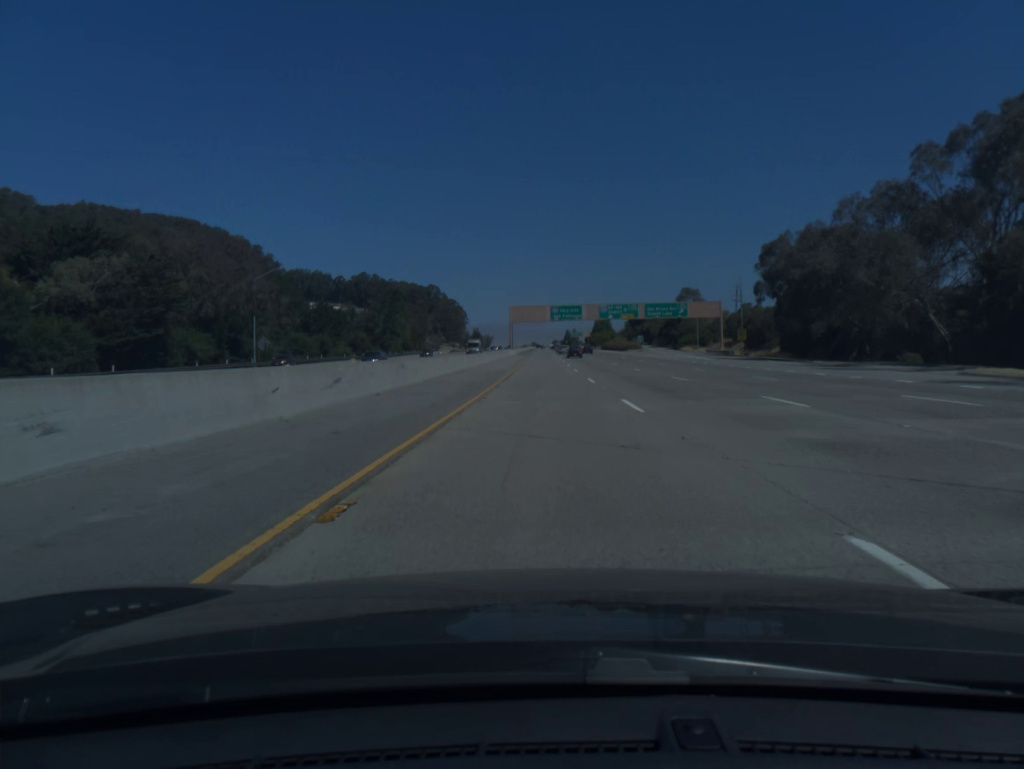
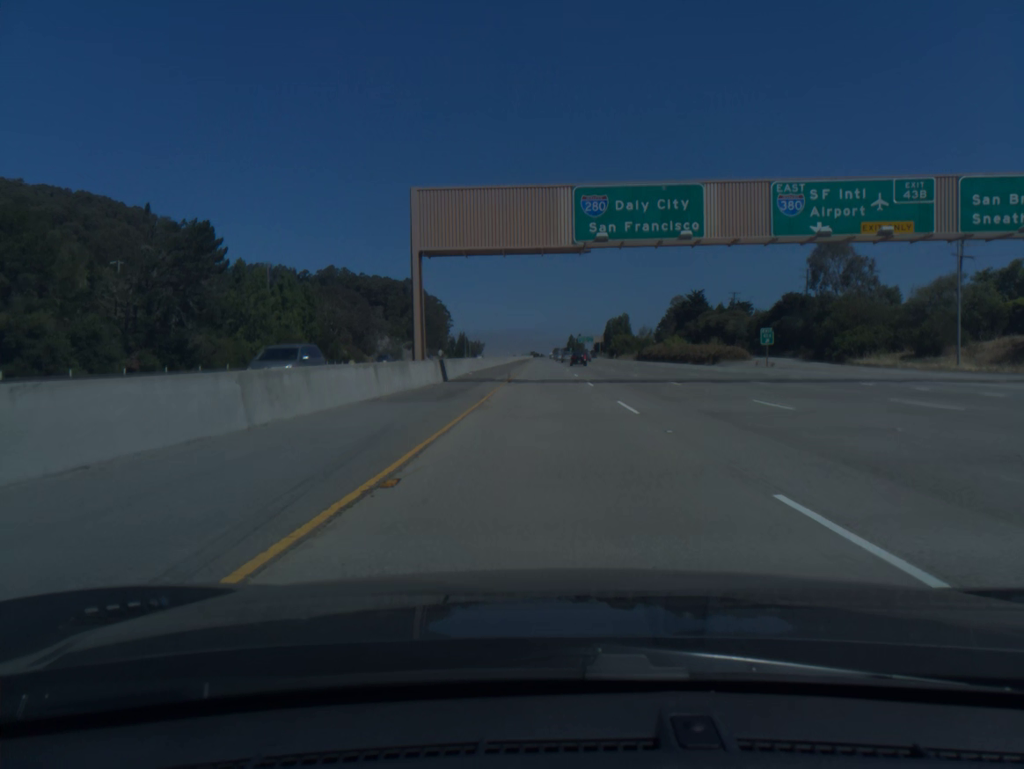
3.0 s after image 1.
(0.0, +101.2) m; 0°
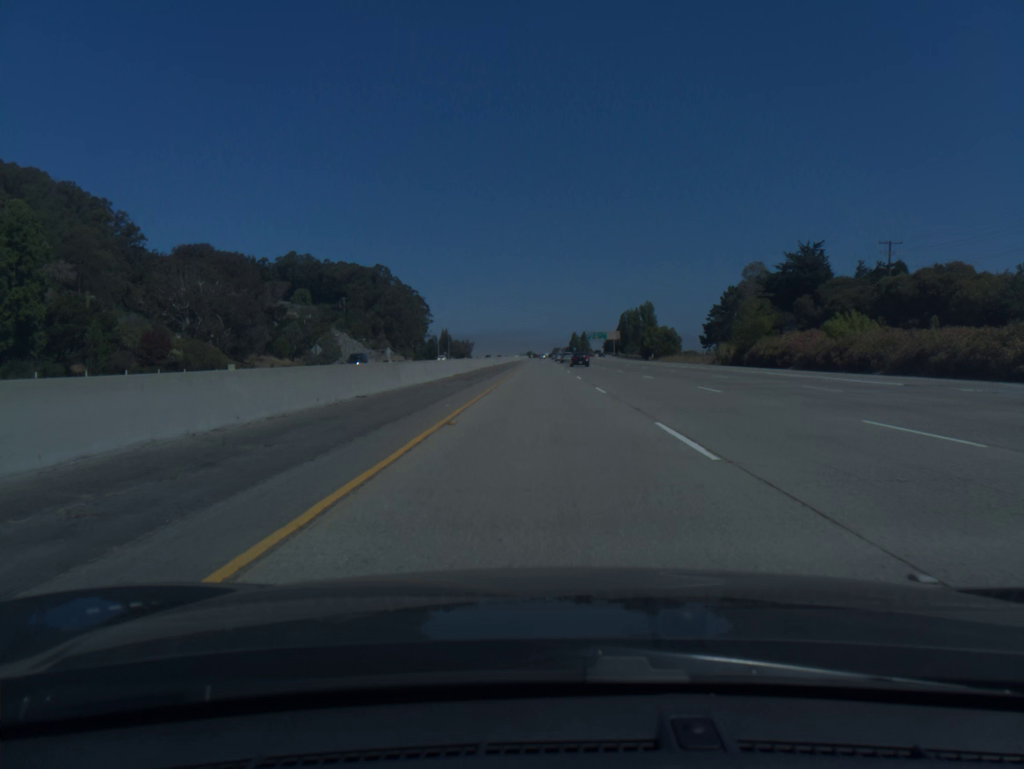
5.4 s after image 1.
(+0.1, +80.7) m; 0°
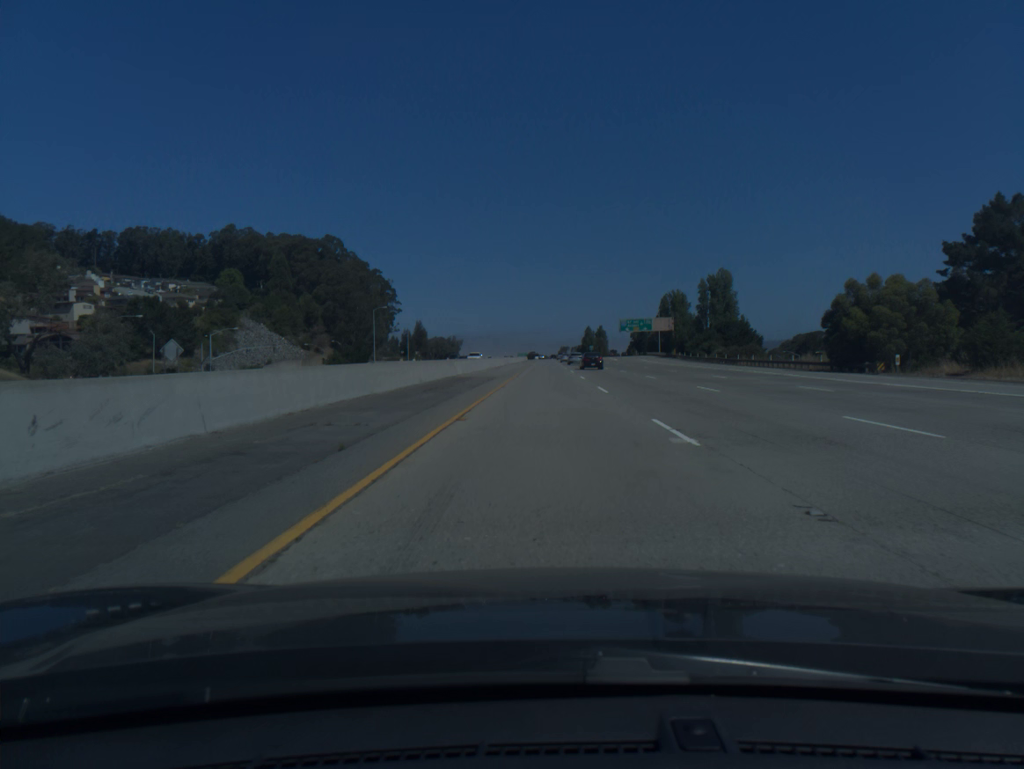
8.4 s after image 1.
(-0.3, +101.0) m; 0°
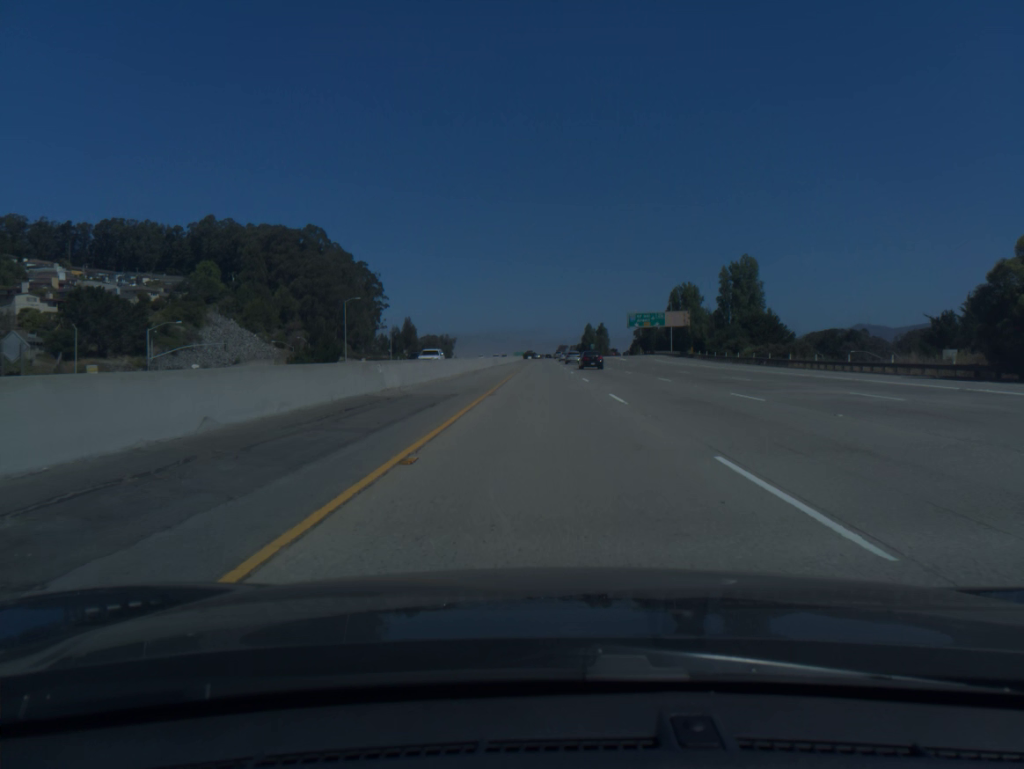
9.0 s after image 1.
(0.0, +20.2) m; 0°
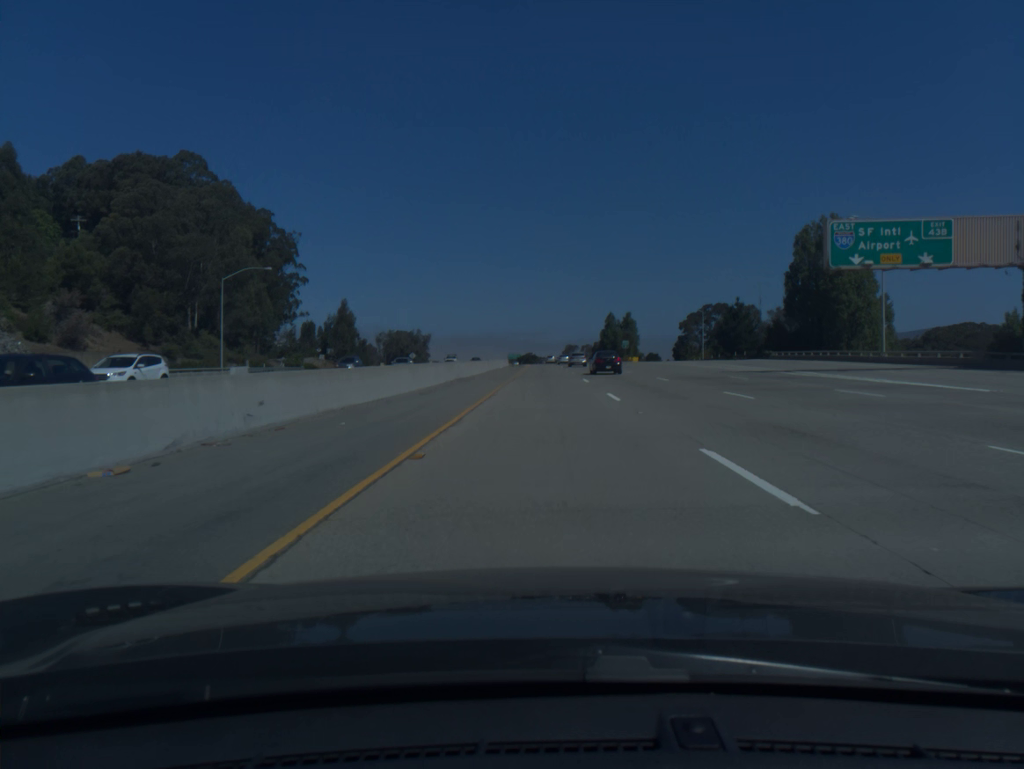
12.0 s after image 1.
(0.0, +101.4) m; 0°
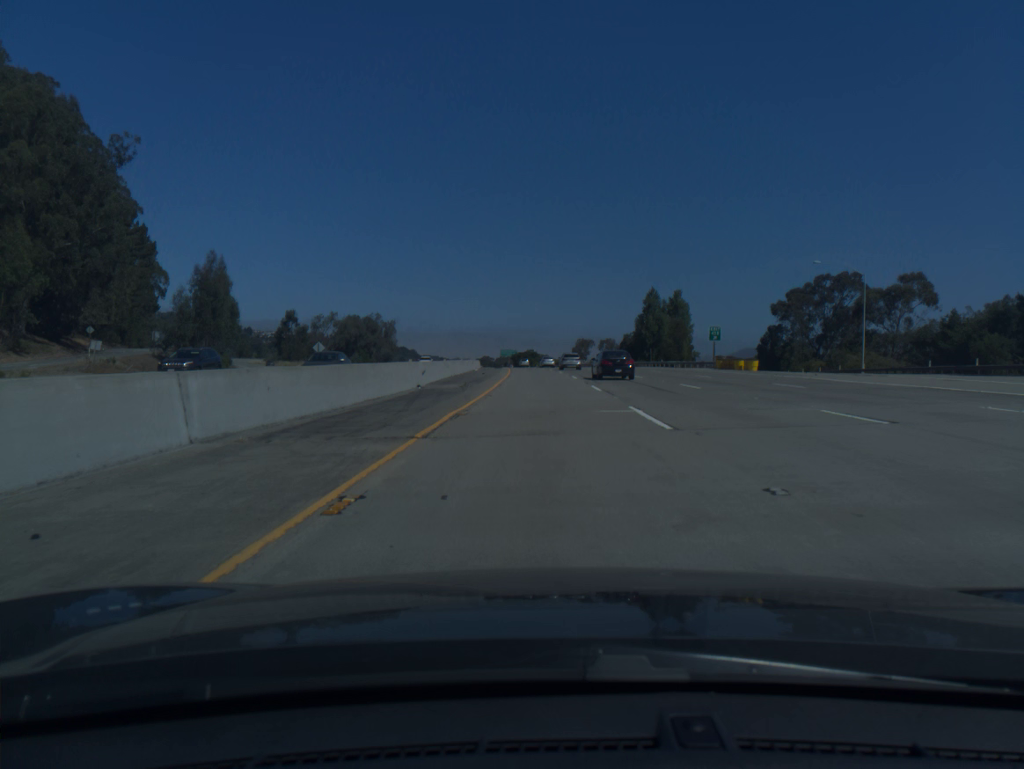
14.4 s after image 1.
(+0.1, +81.6) m; 0°
